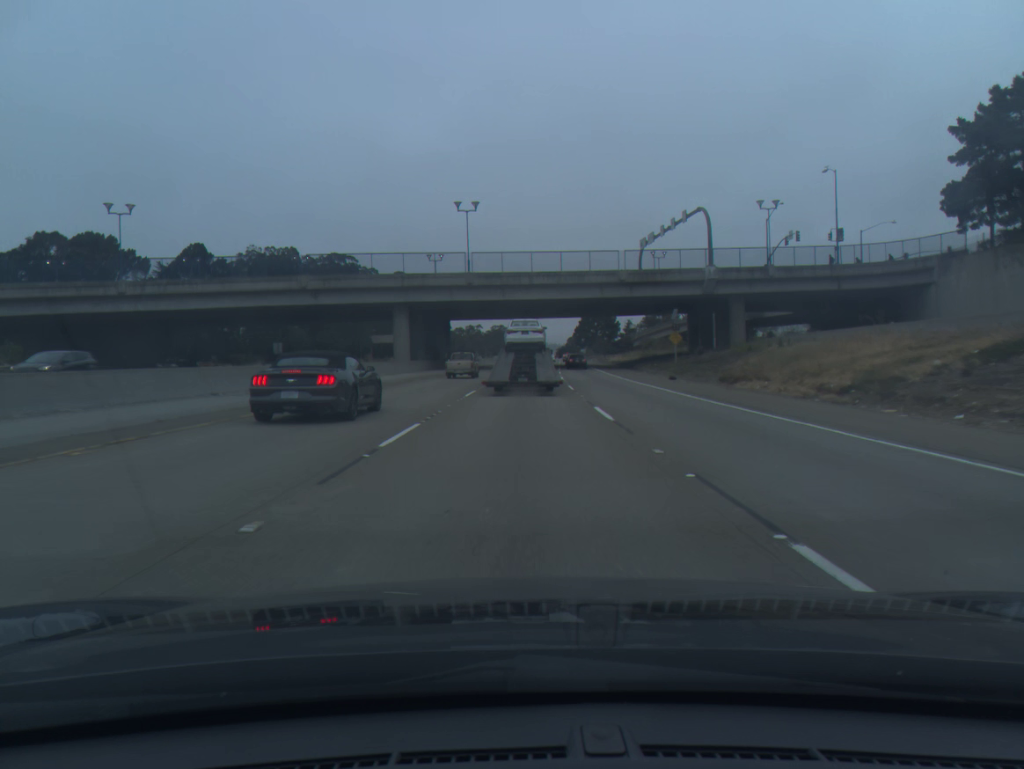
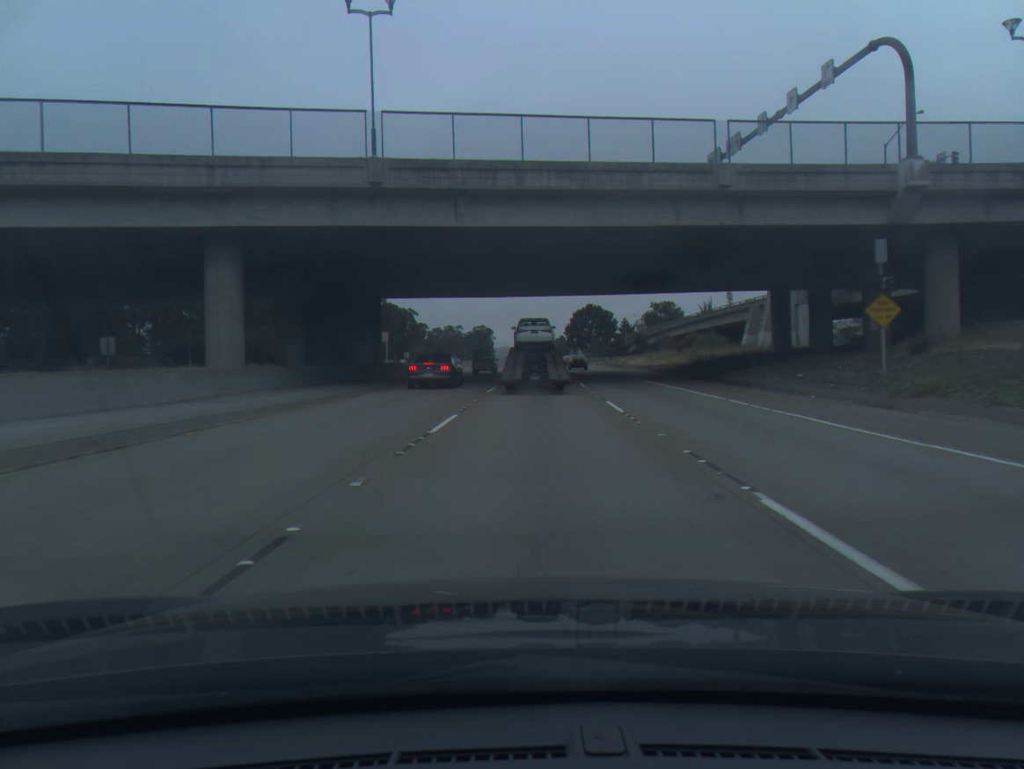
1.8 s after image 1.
(+0.4, +41.6) m; +1°
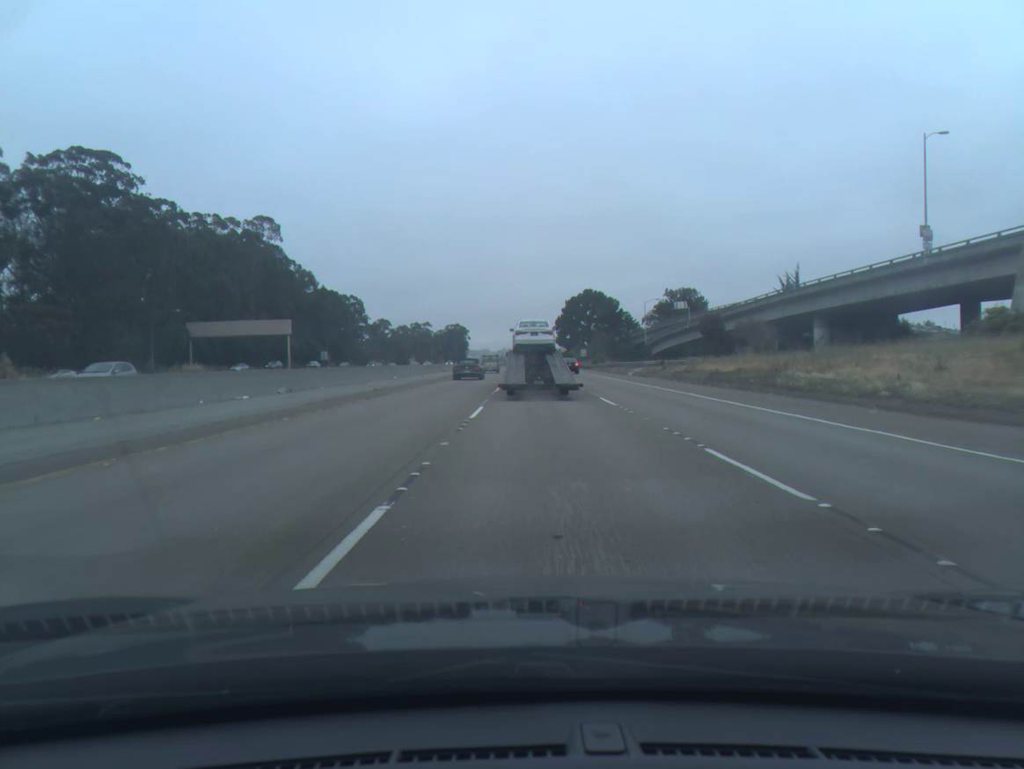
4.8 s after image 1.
(+1.3, +69.0) m; +1°
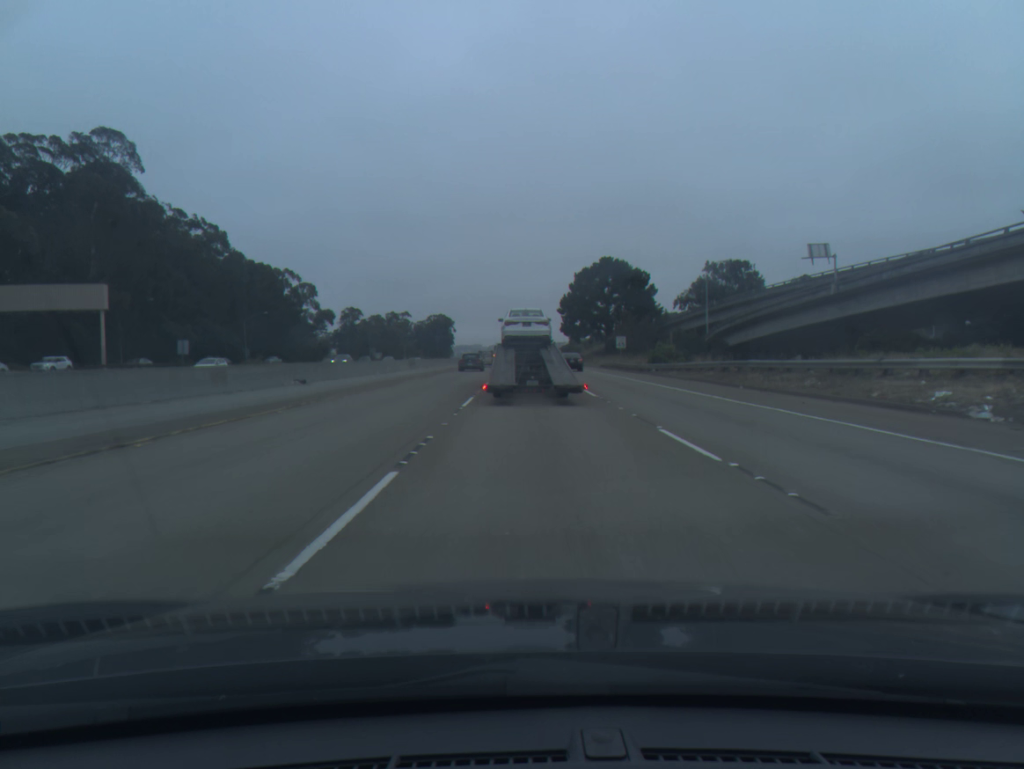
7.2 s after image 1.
(+0.5, +56.1) m; 0°
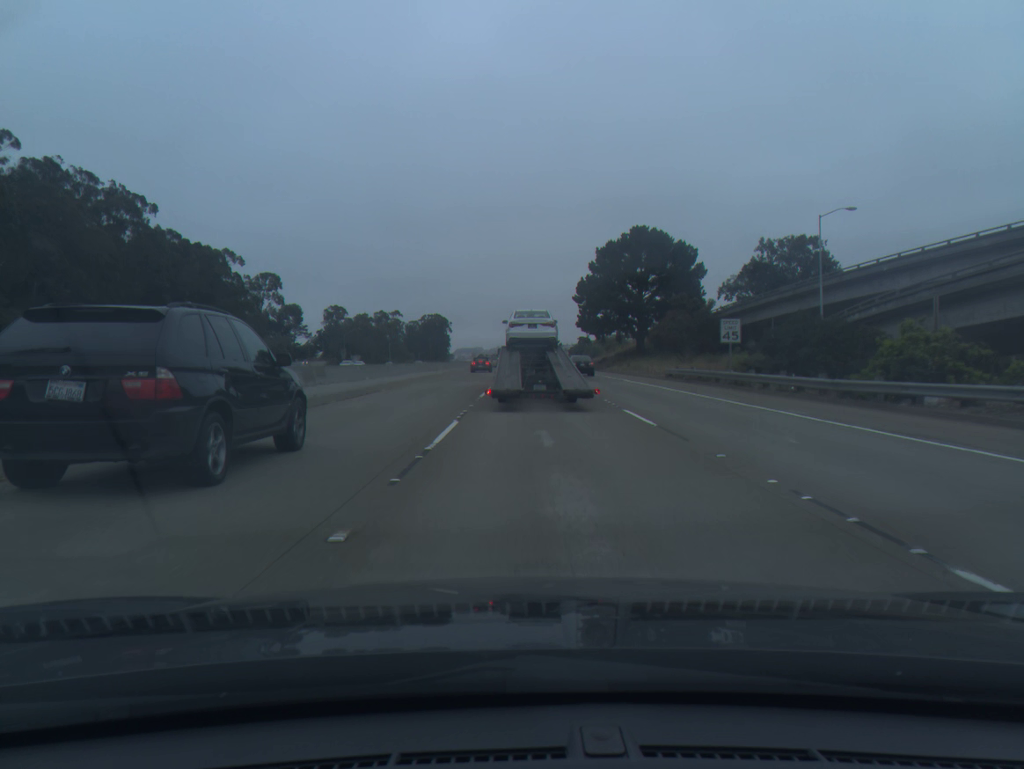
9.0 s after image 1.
(-0.1, +37.7) m; 0°
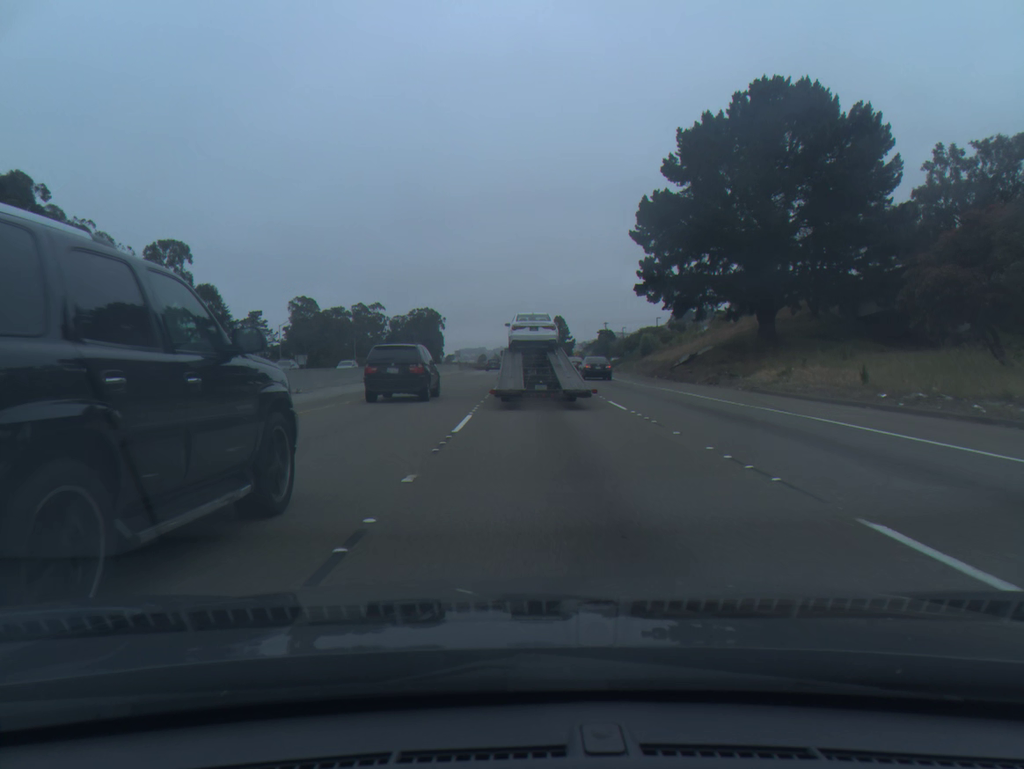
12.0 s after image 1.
(-0.1, +56.0) m; 0°
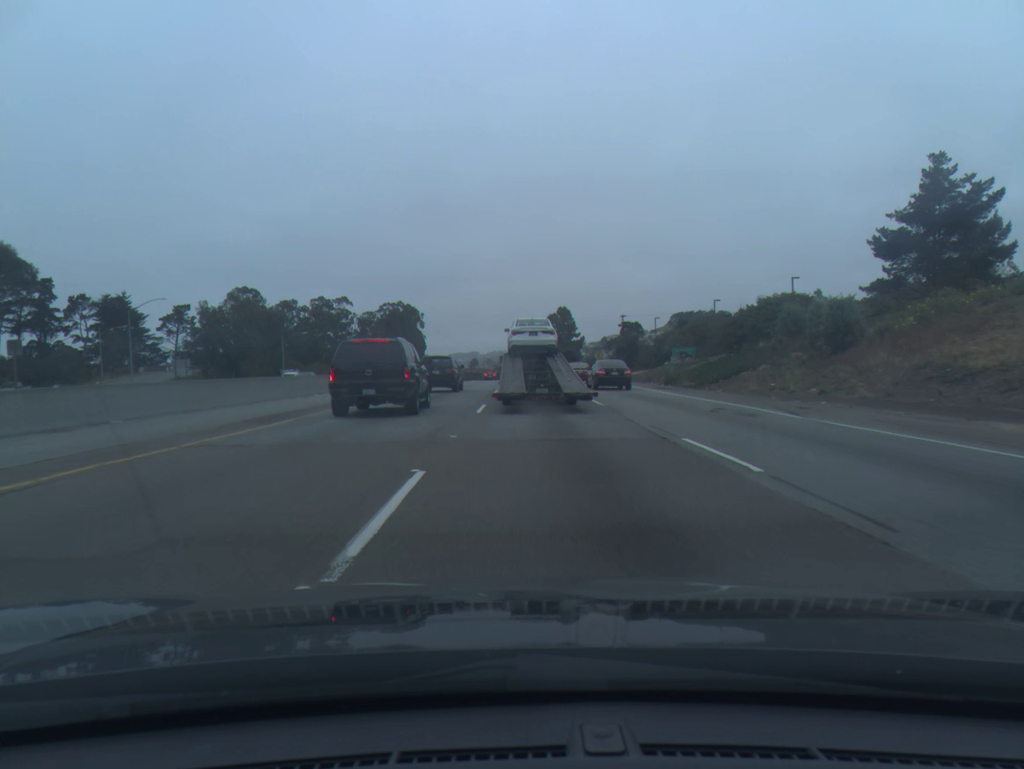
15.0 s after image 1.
(+0.1, +53.0) m; 0°
